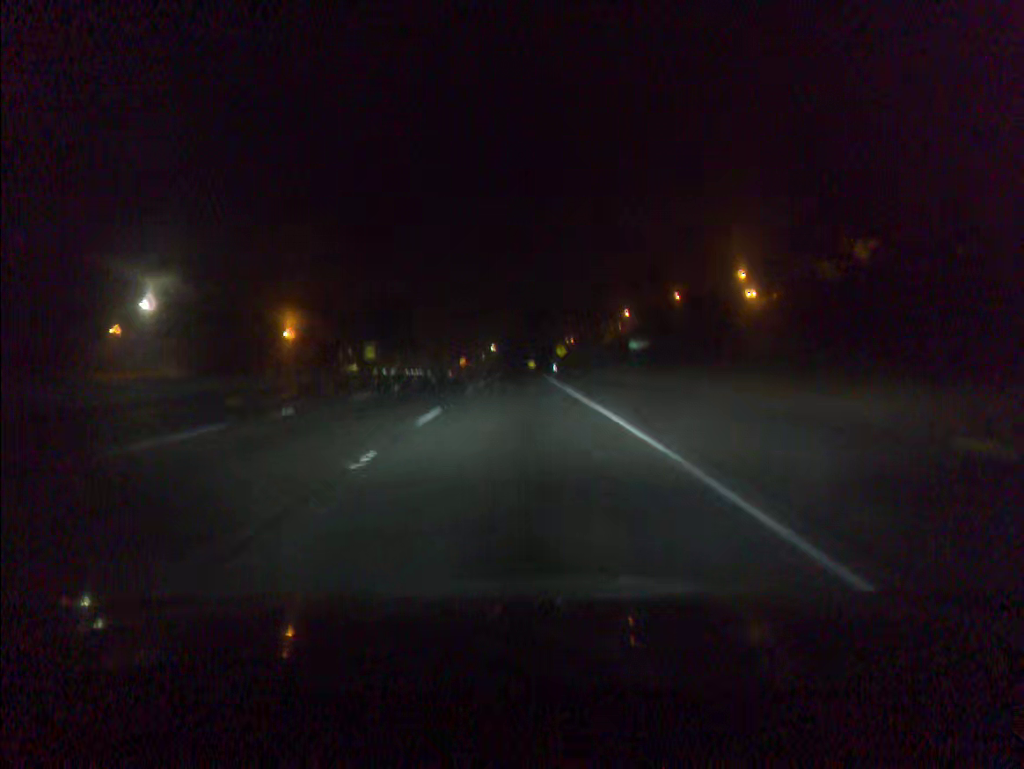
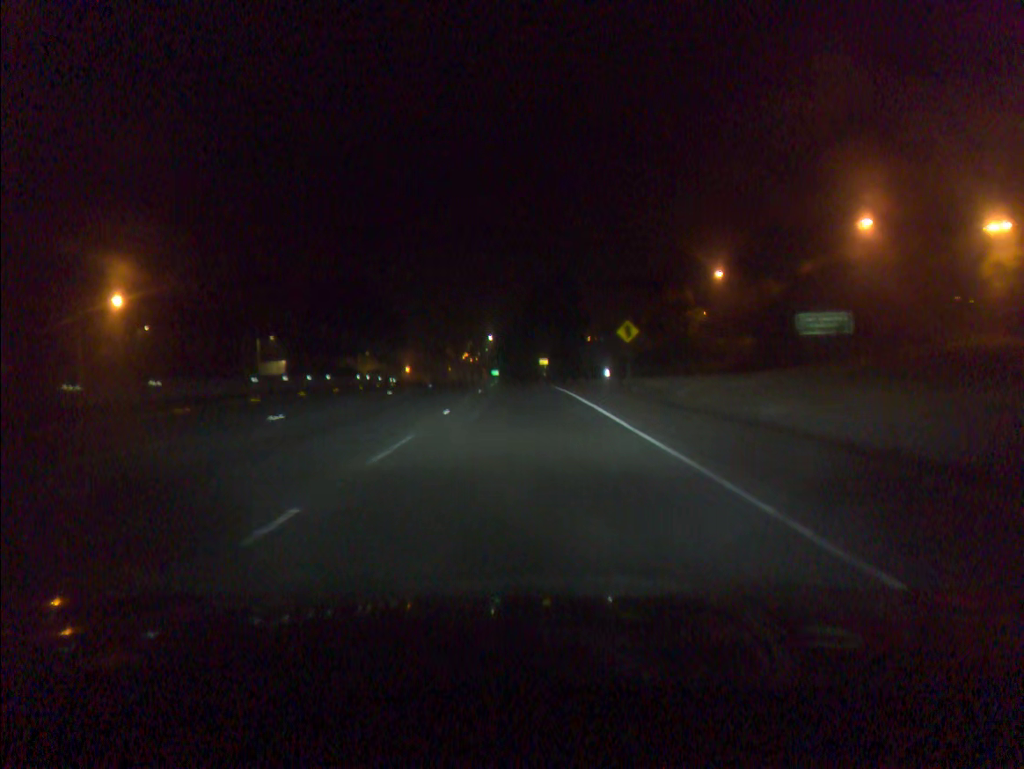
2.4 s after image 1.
(-0.3, +62.6) m; 0°
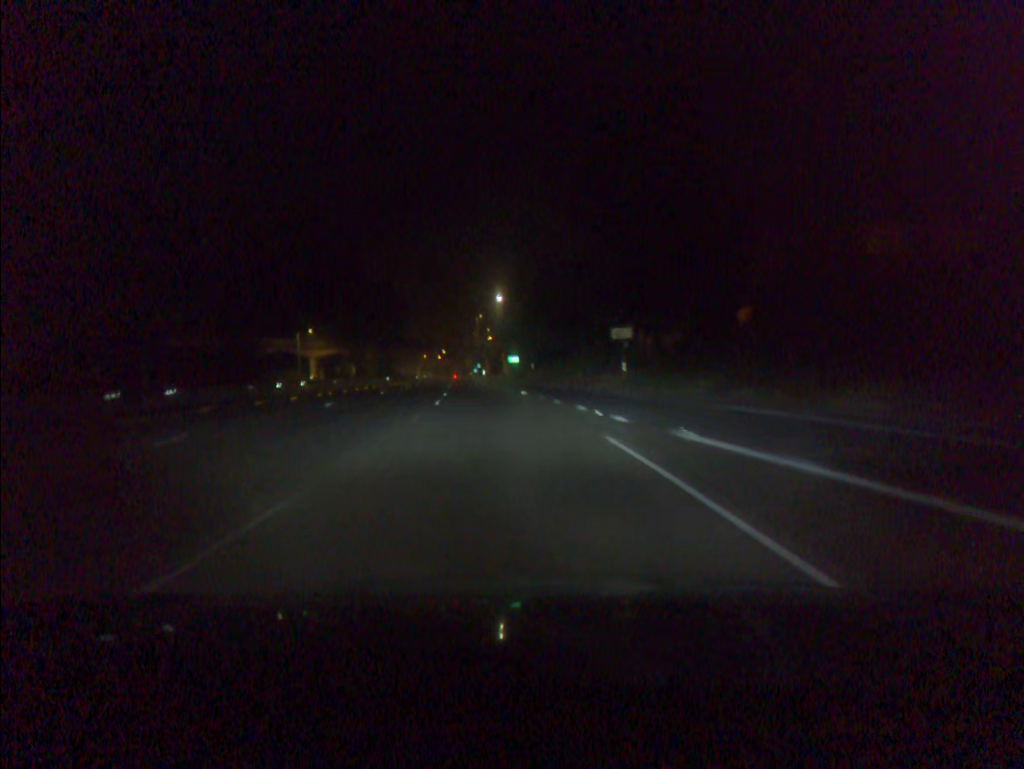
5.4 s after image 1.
(-0.5, +79.0) m; -2°
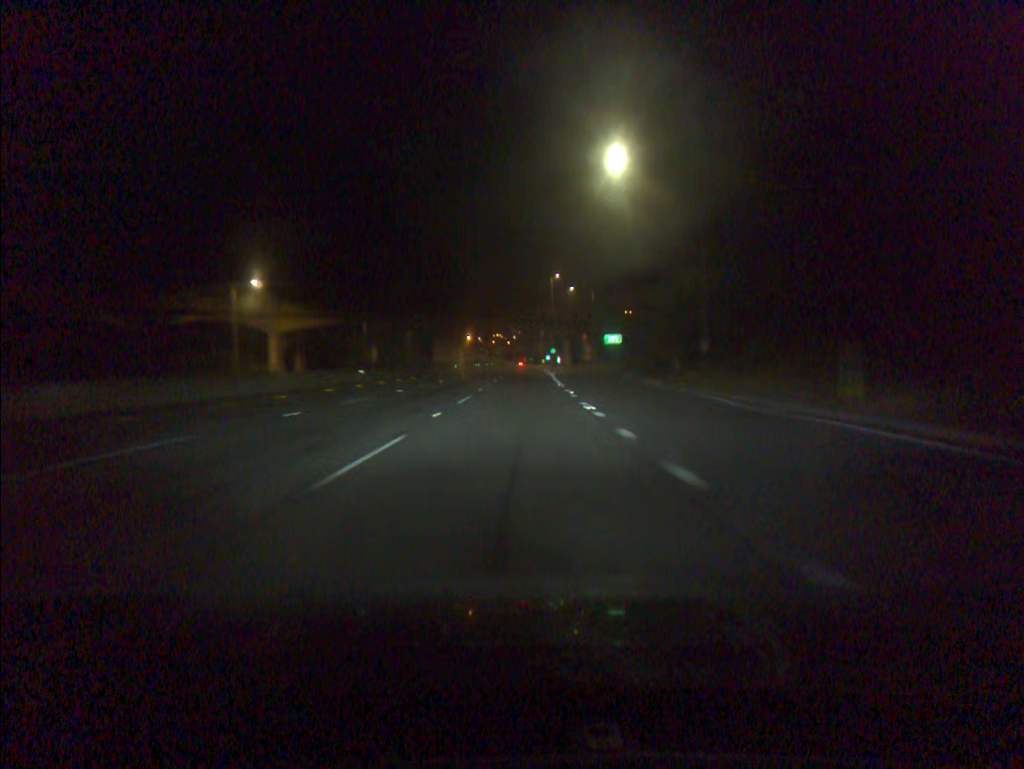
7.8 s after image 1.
(-3.7, +63.2) m; -5°
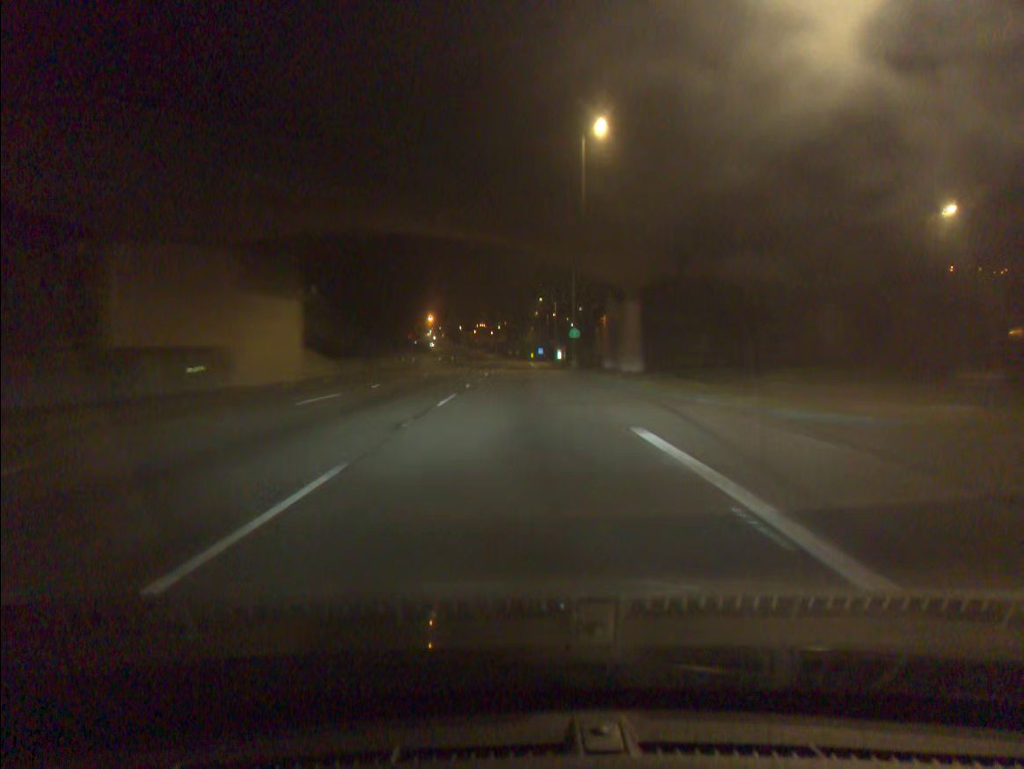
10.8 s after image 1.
(+0.9, +78.7) m; +1°
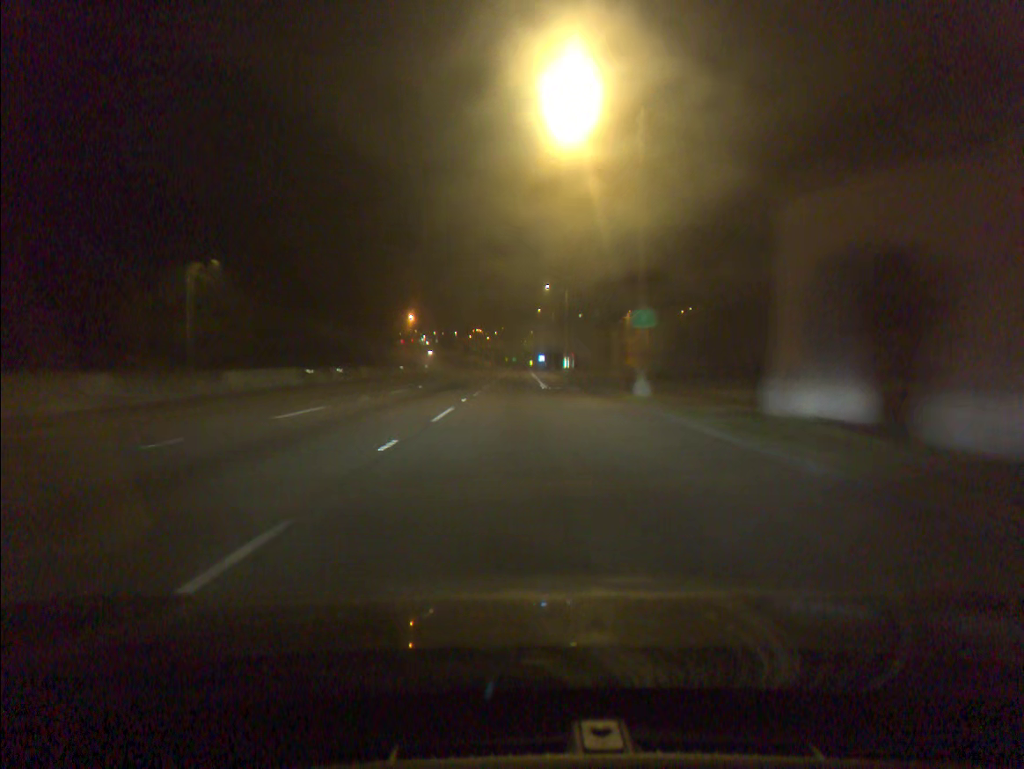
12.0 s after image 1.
(0.0, +31.4) m; 0°
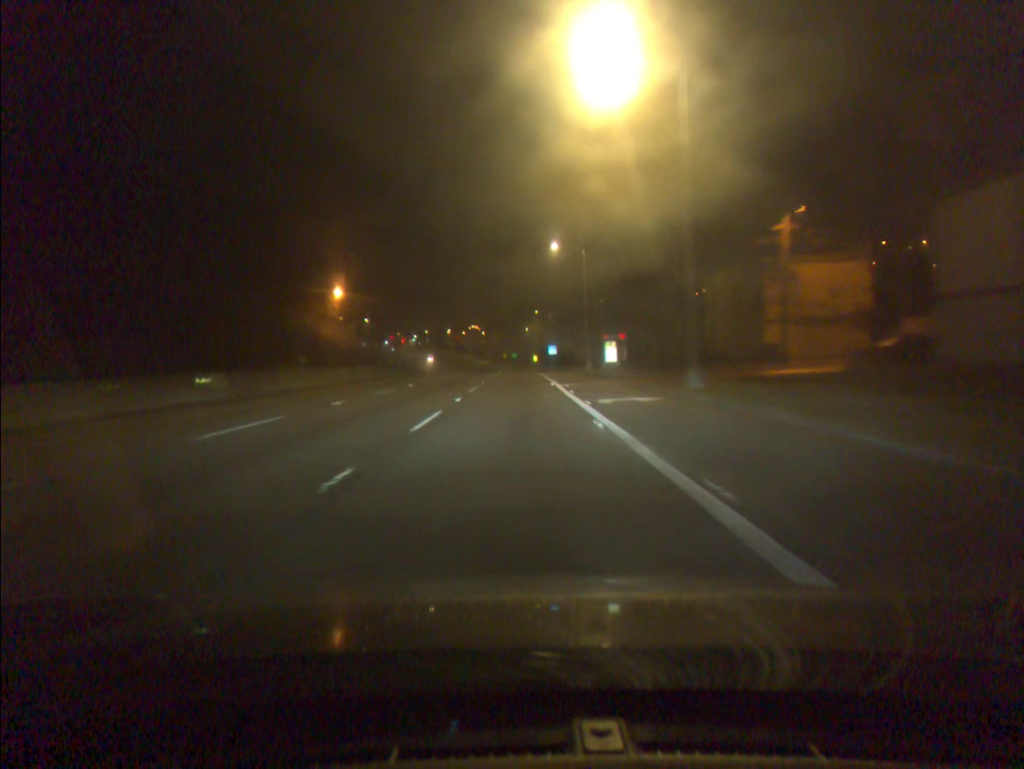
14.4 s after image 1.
(+0.3, +62.5) m; 0°
